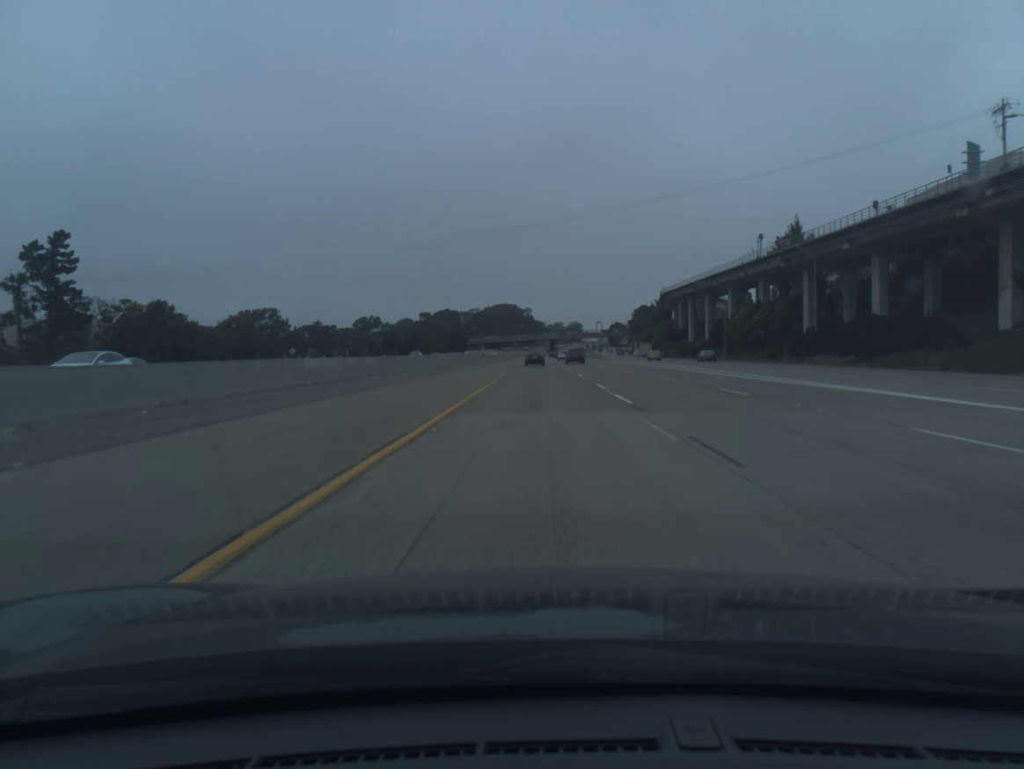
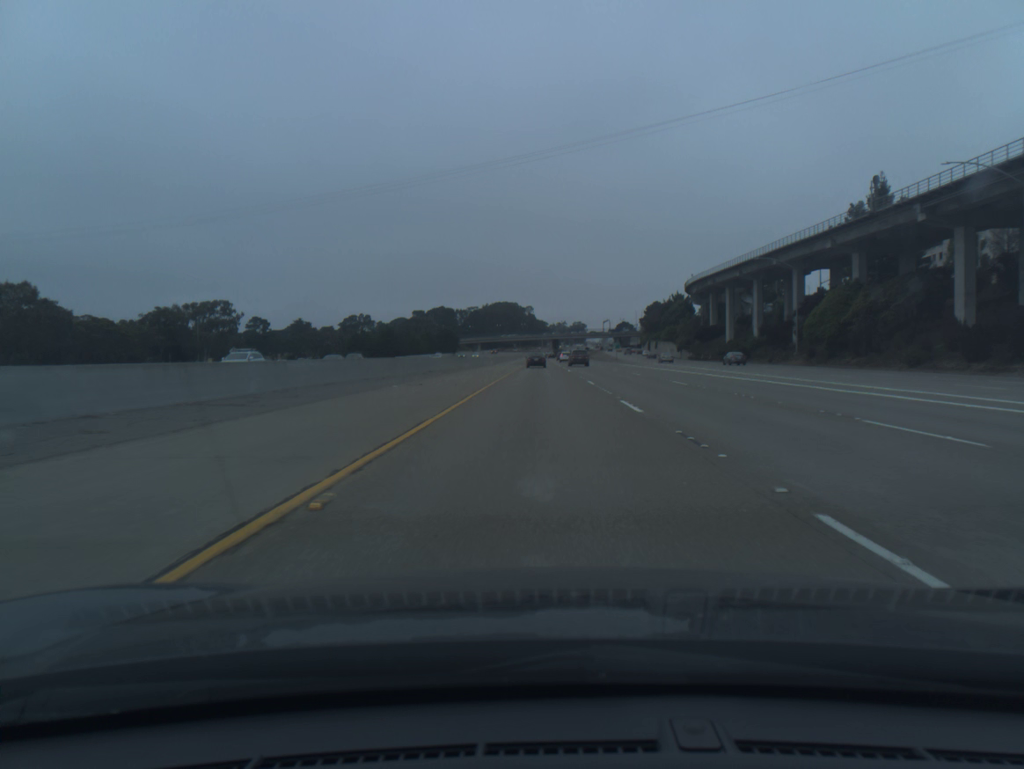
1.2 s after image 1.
(0.0, +37.8) m; 0°
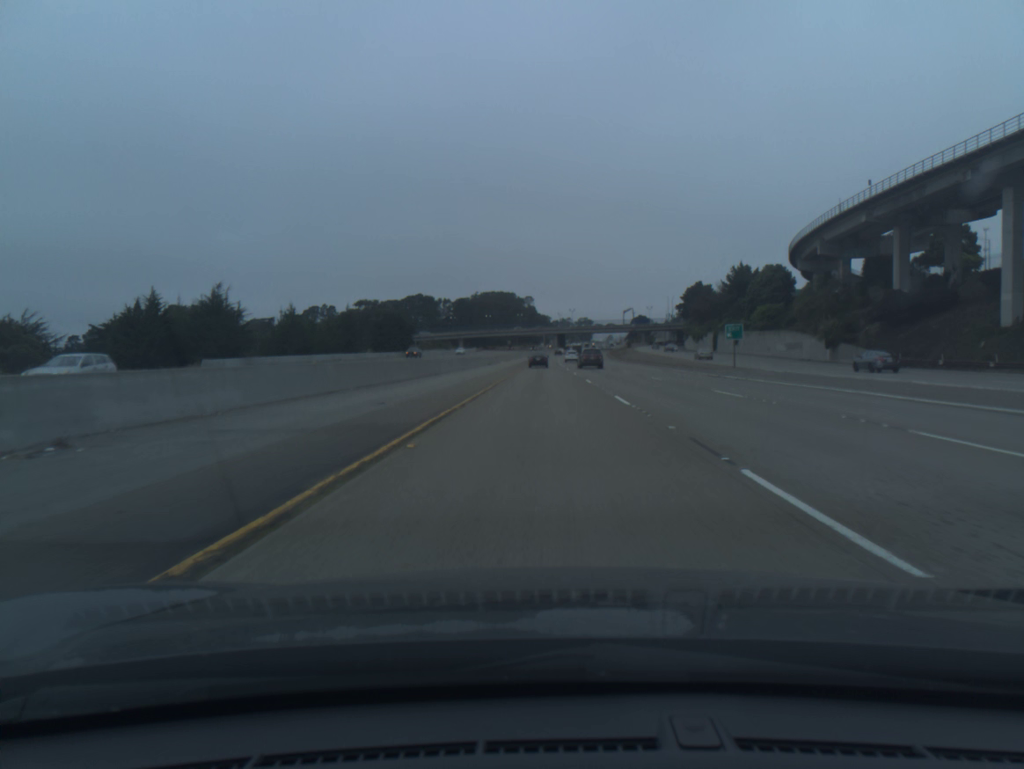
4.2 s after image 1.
(-0.1, +95.3) m; 0°
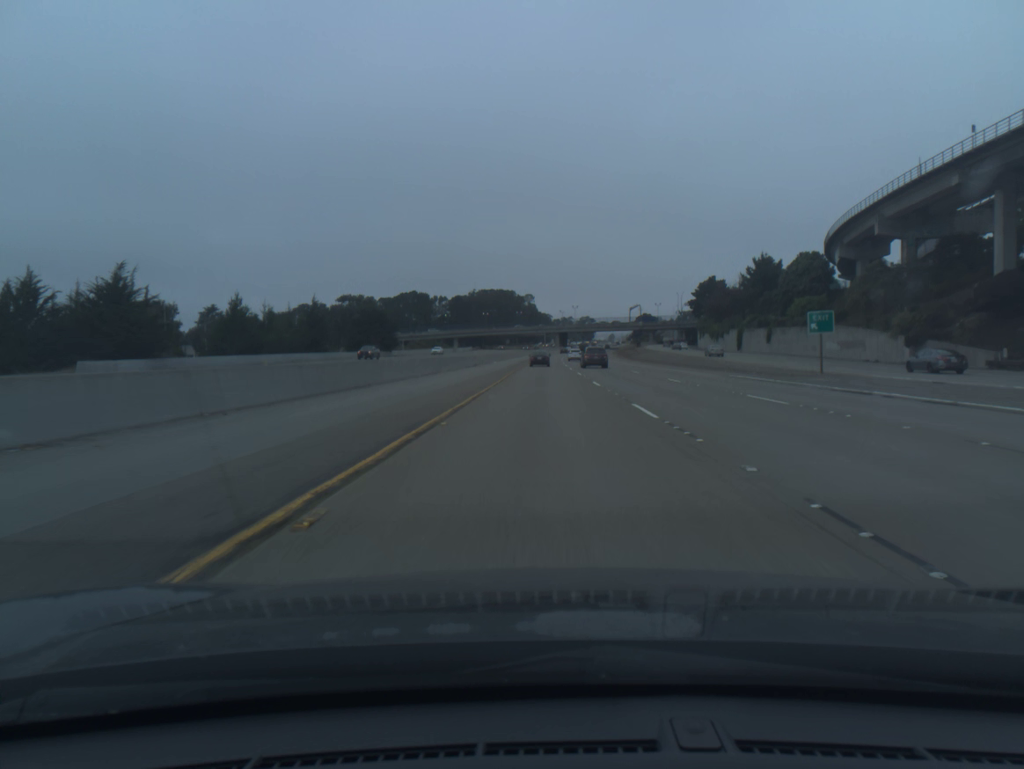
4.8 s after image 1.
(0.0, +19.2) m; 0°
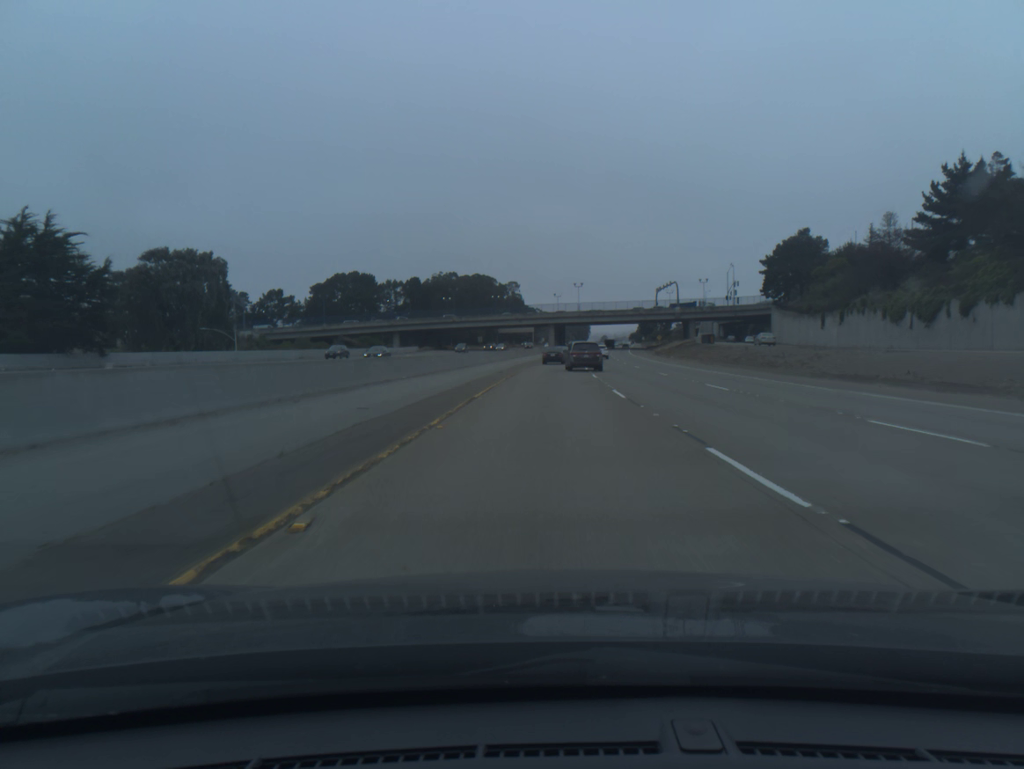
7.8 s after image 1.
(+0.4, +94.9) m; +1°
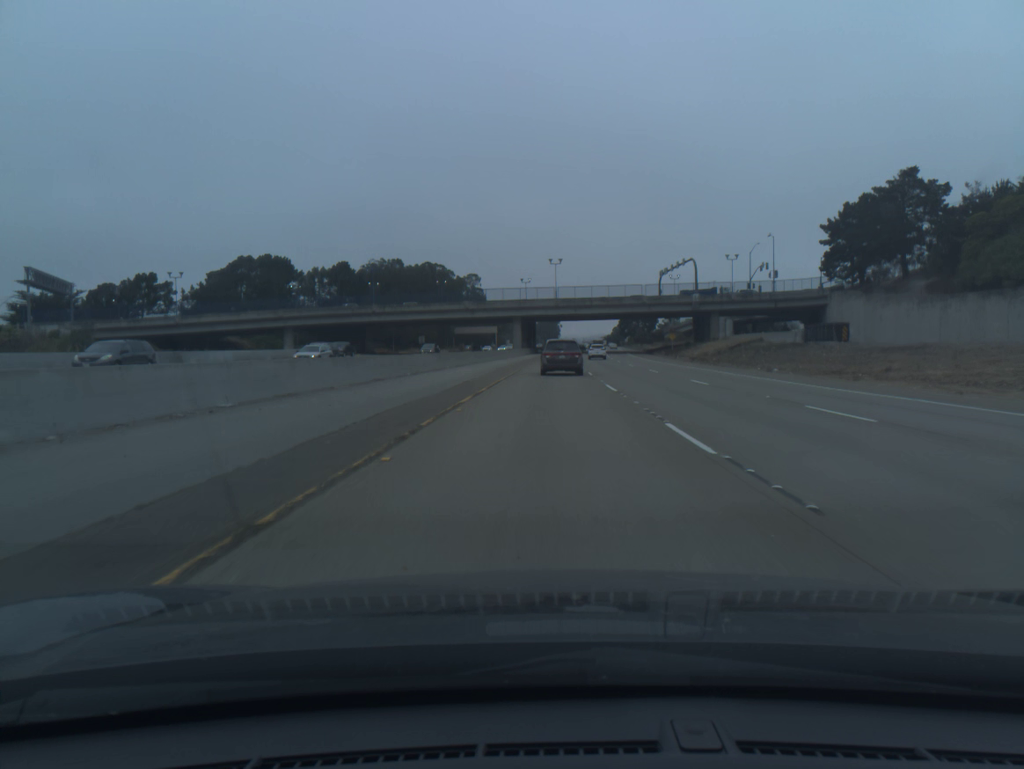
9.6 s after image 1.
(+1.0, +54.9) m; +2°
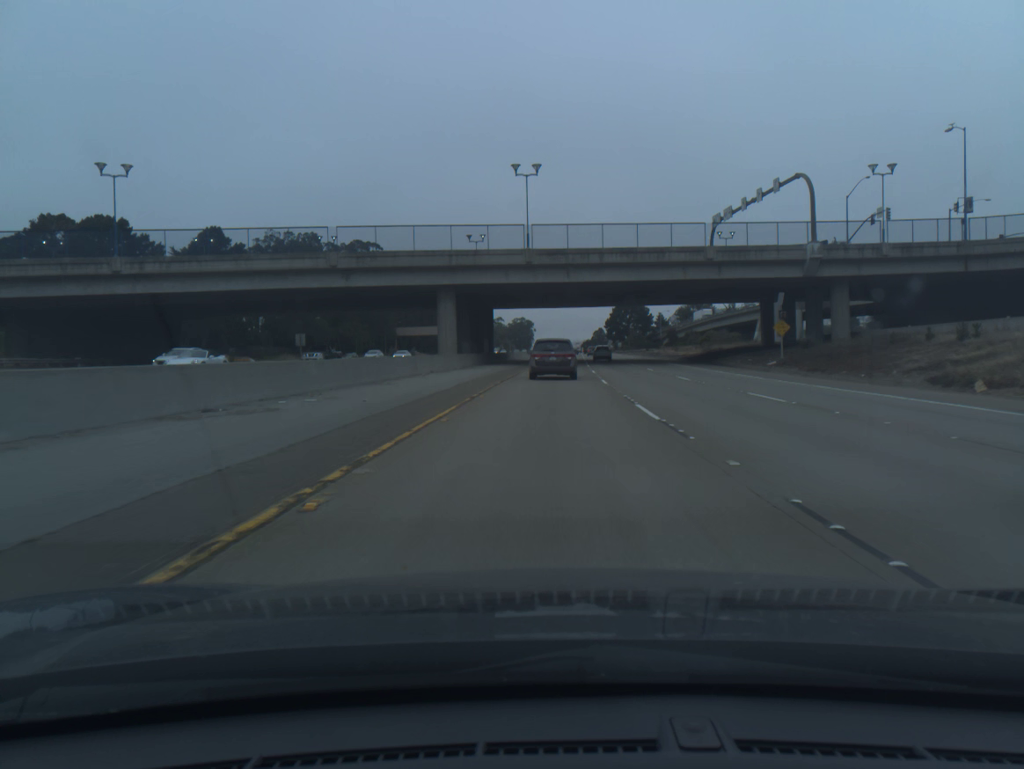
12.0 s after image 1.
(+1.3, +67.8) m; +2°
